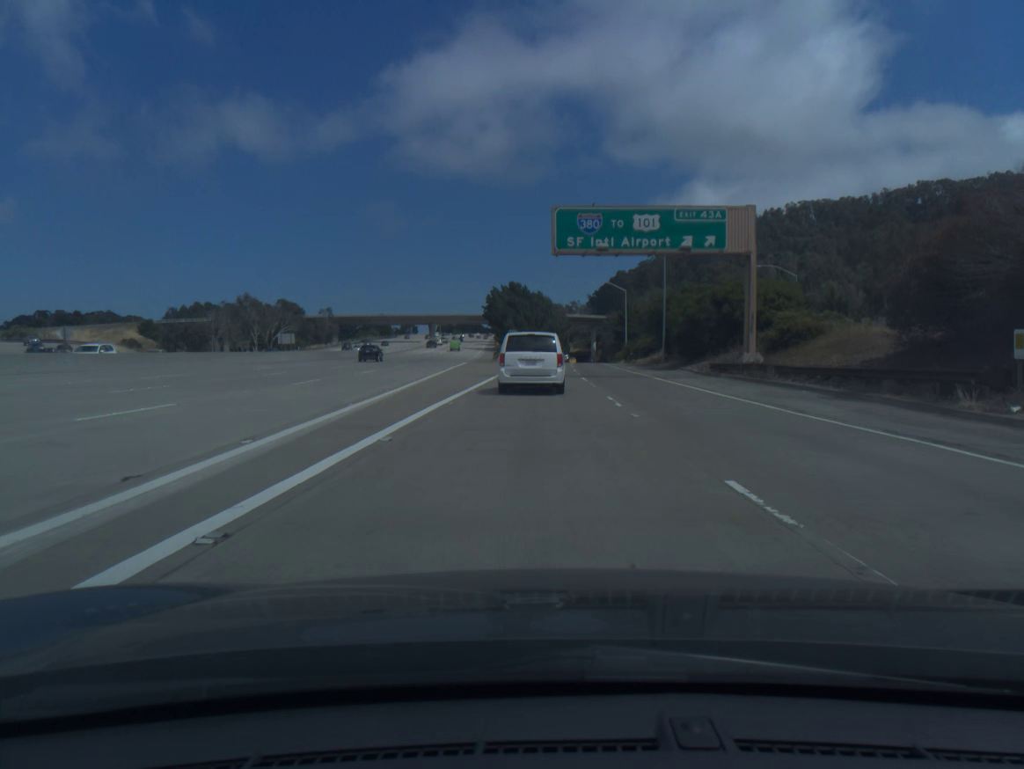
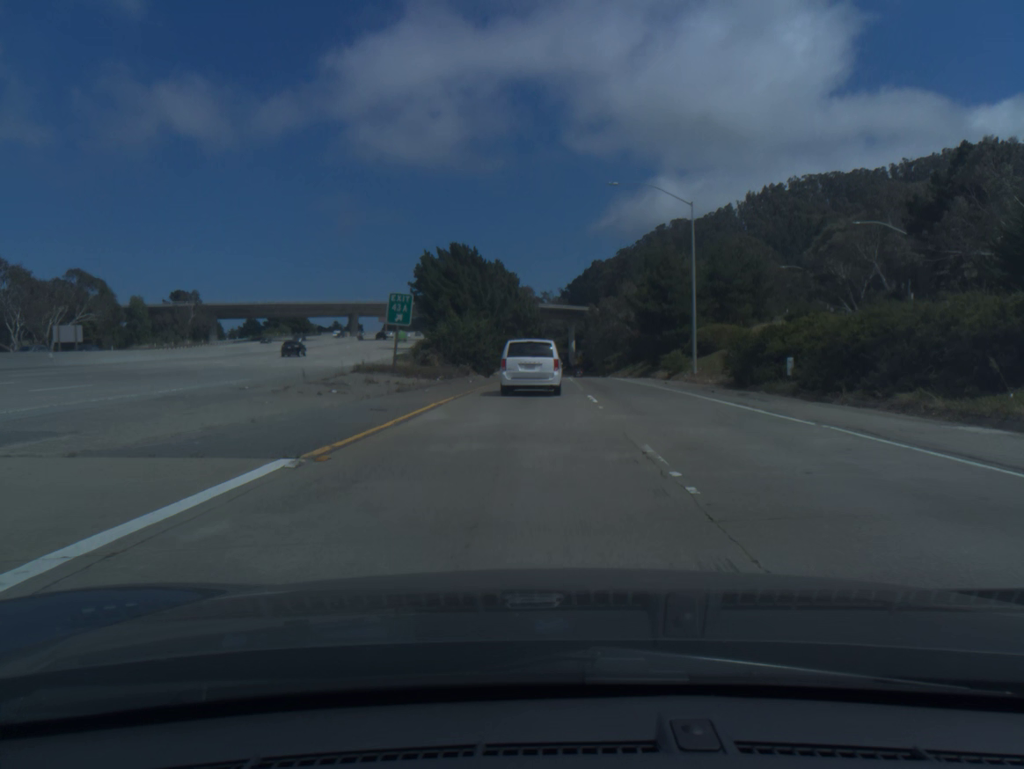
(+1.1, +69.9) m; +2°
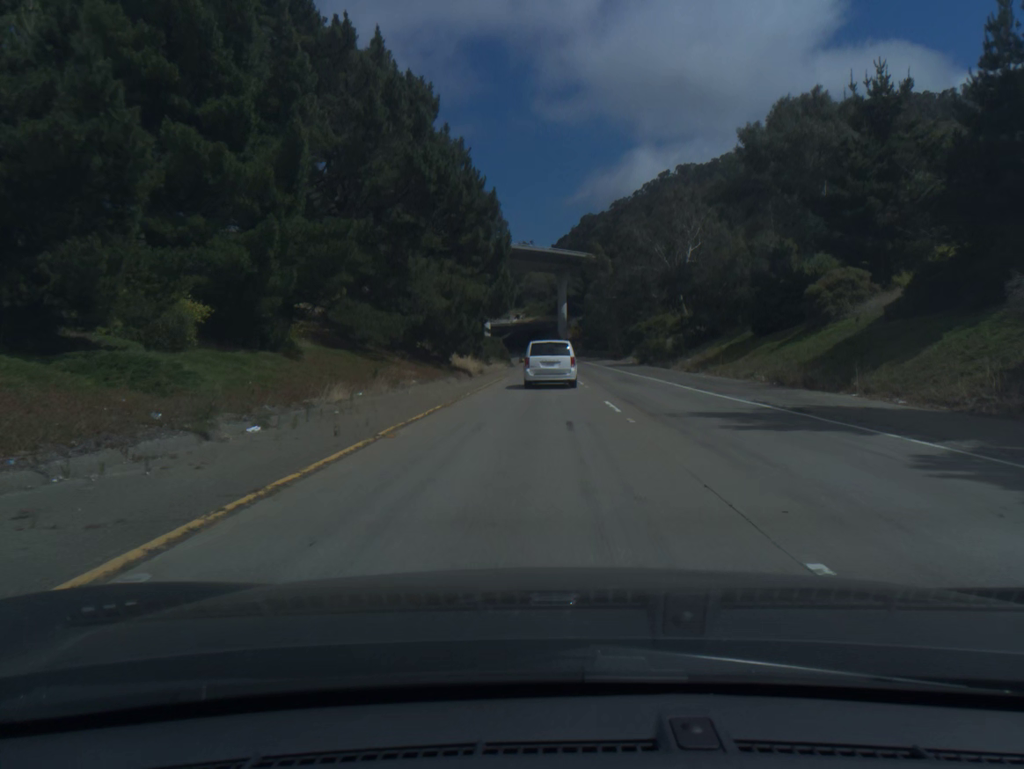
(+1.3, +84.9) m; +2°
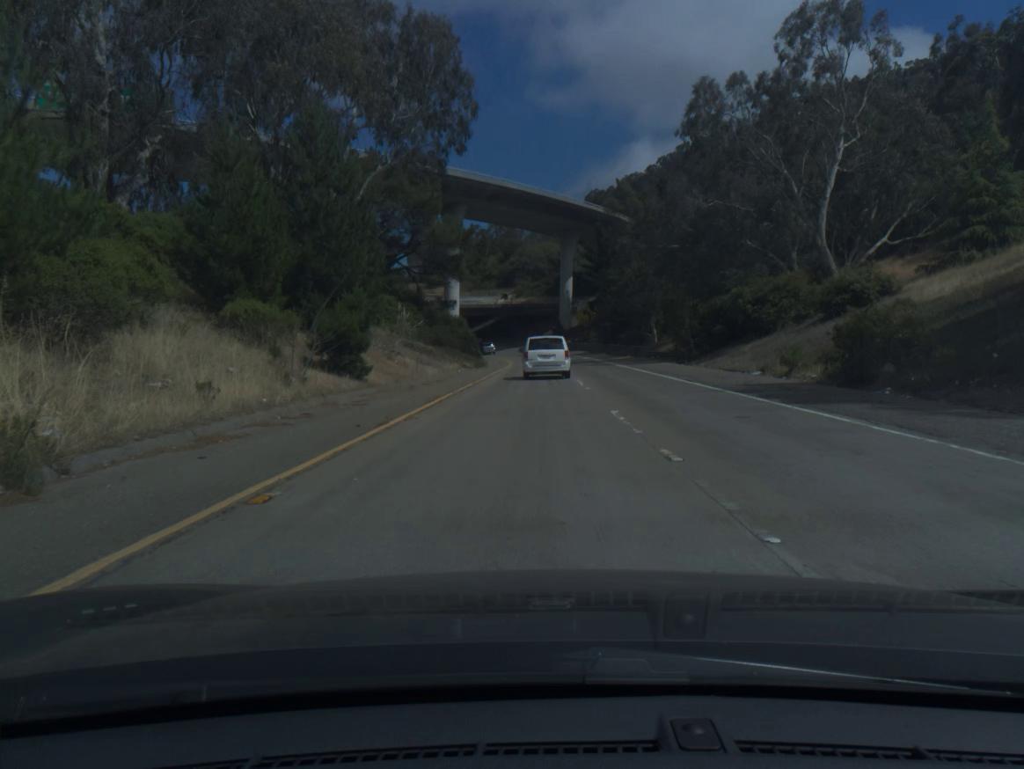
(+0.2, +49.9) m; 0°
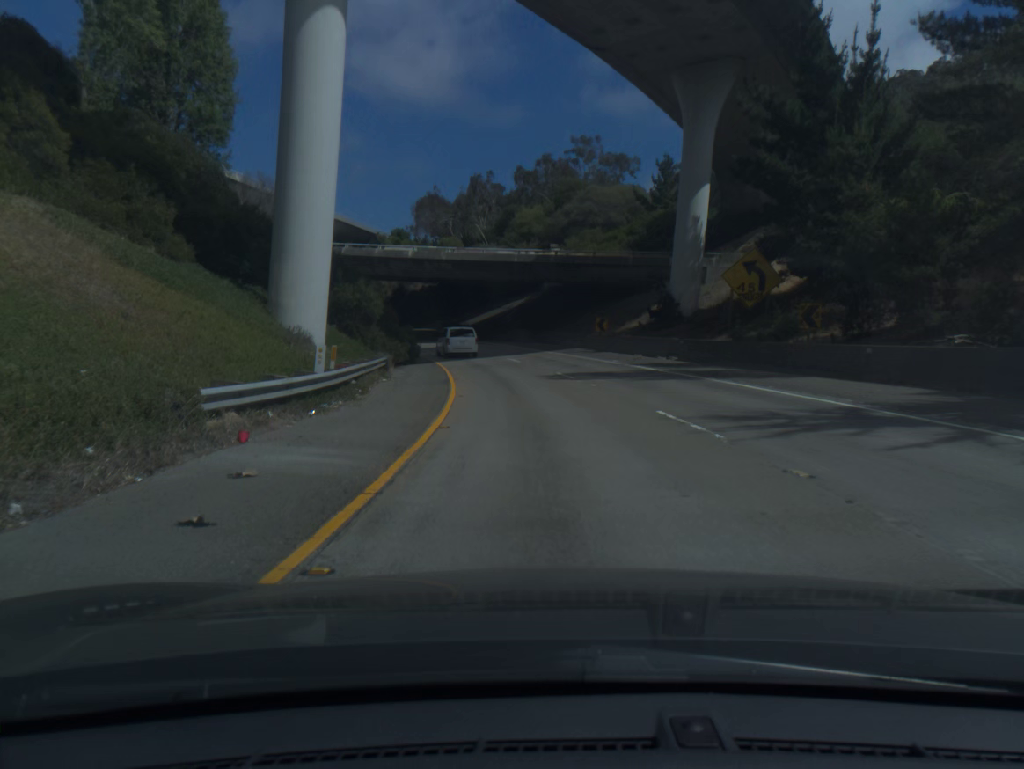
(-1.3, +75.3) m; -4°
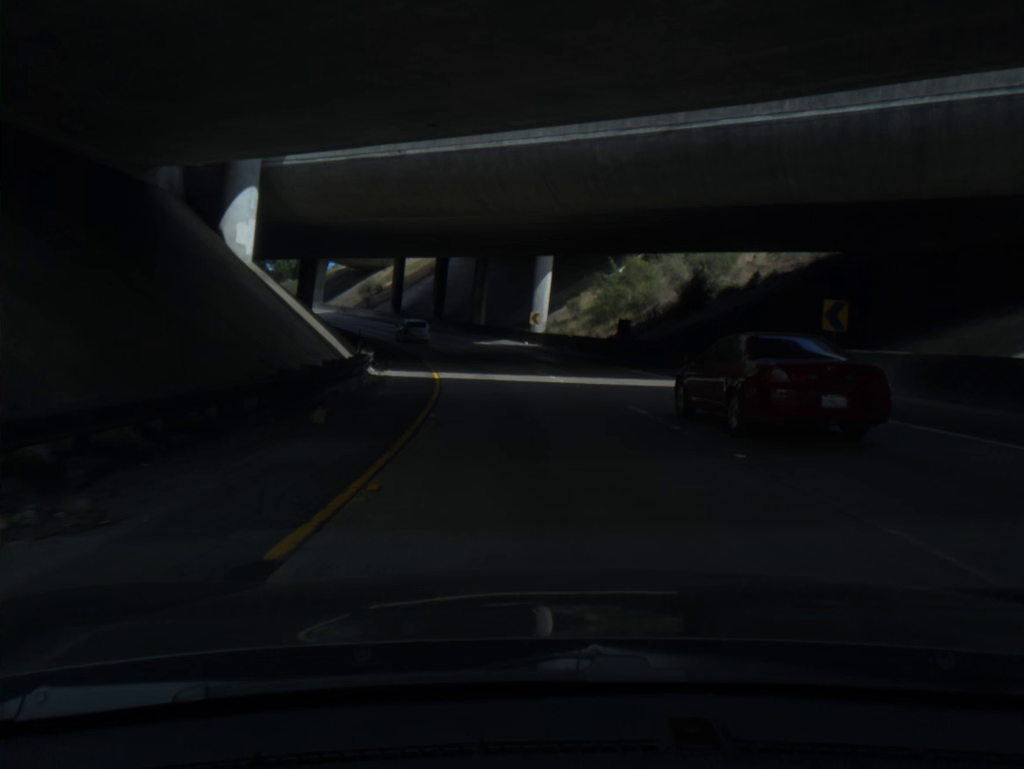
(-11.9, +68.4) m; -21°
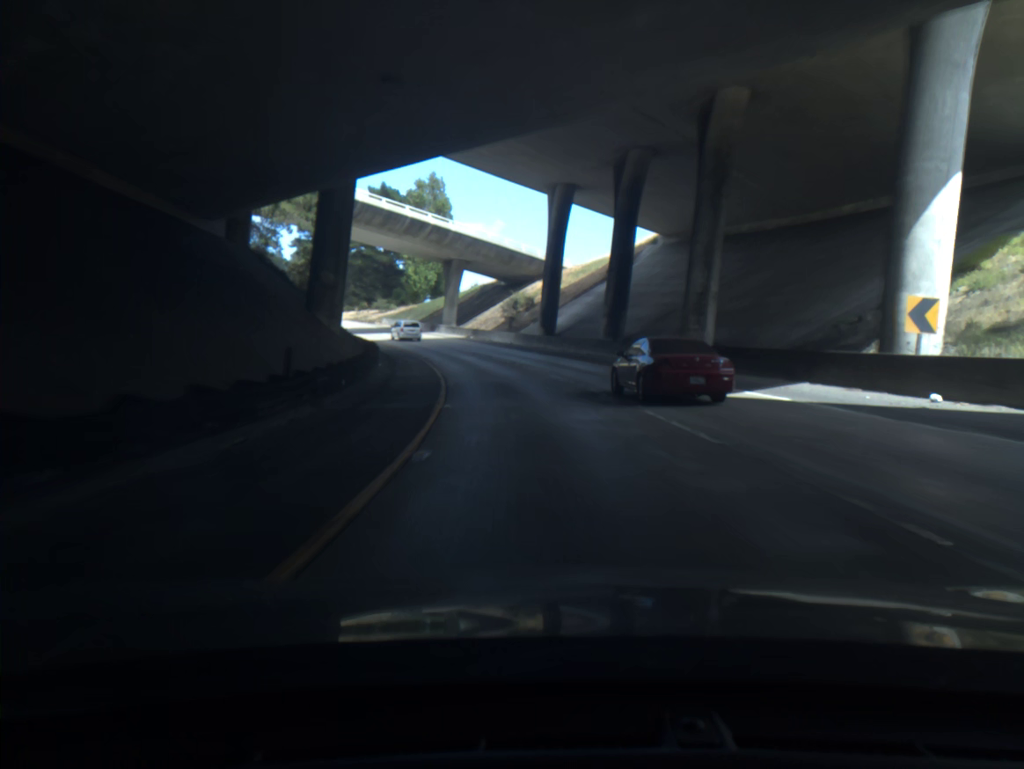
(-4.8, +41.8) m; -13°
